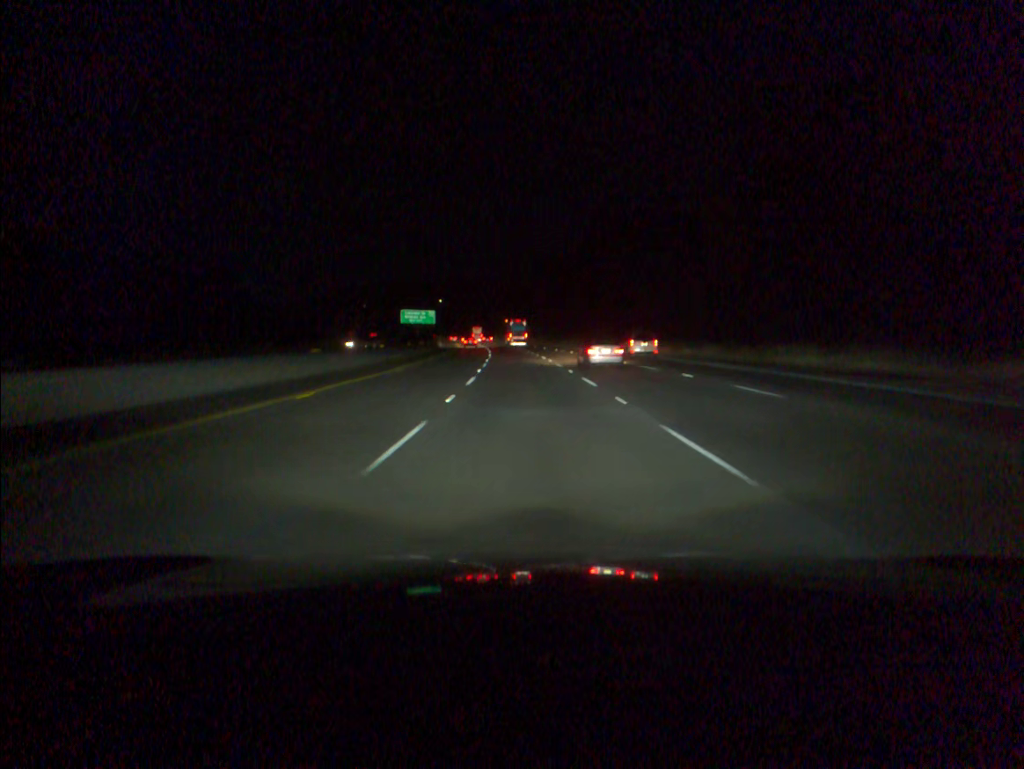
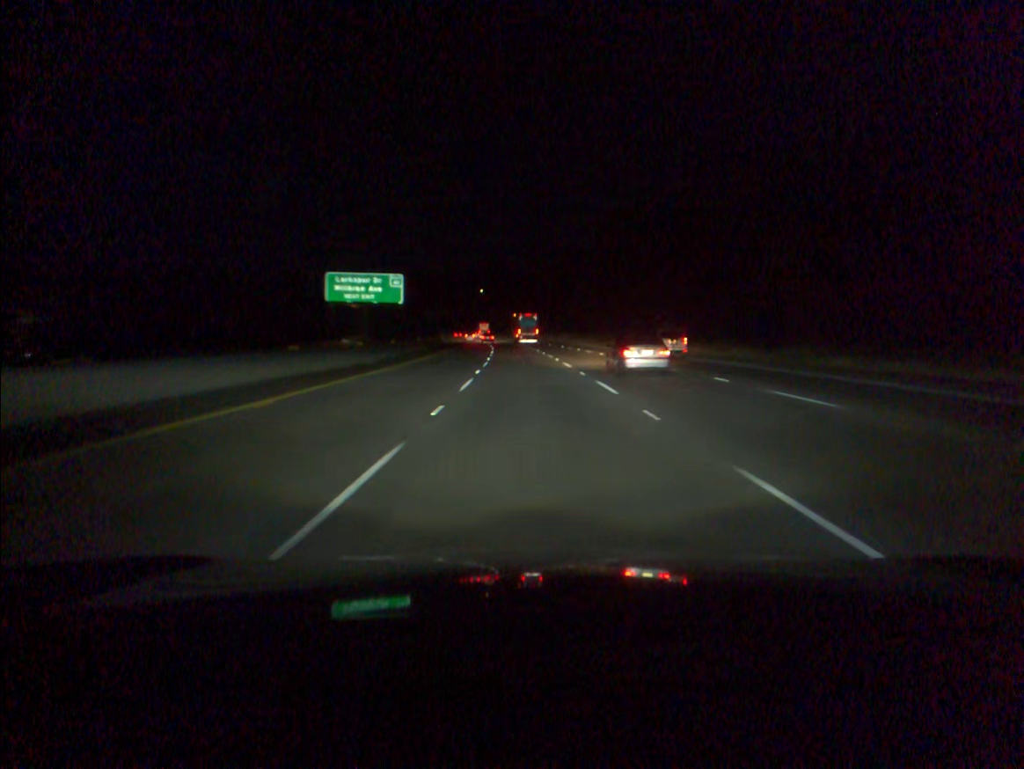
(-3.2, +91.2) m; -4°
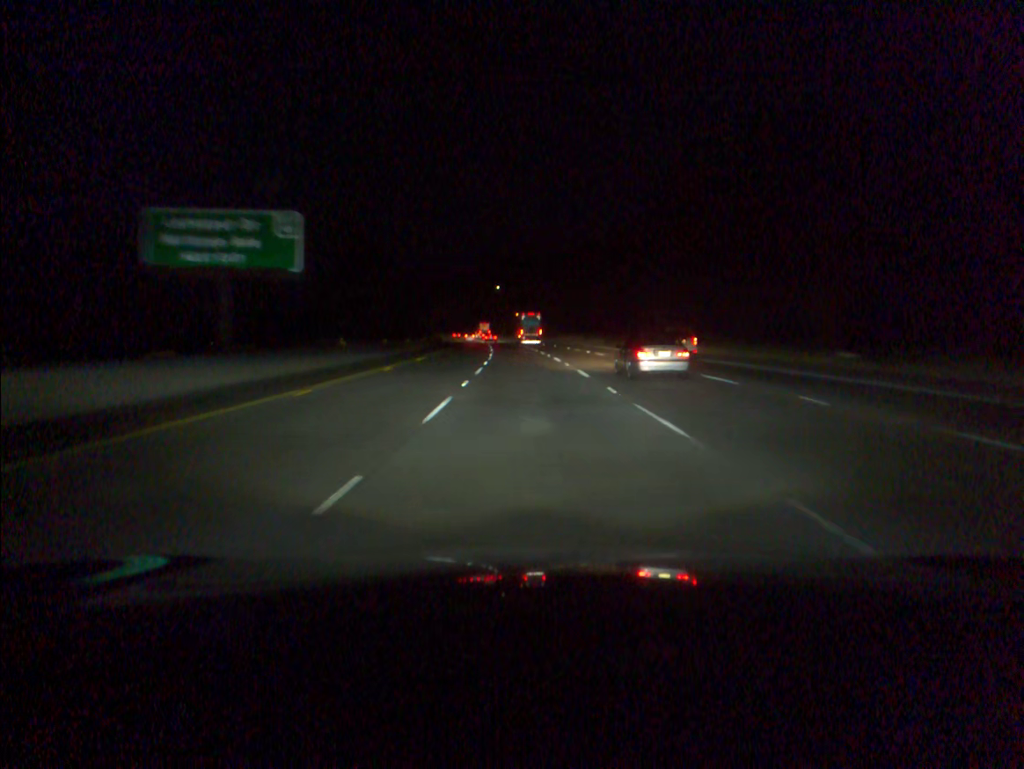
(-0.5, +36.4) m; -2°
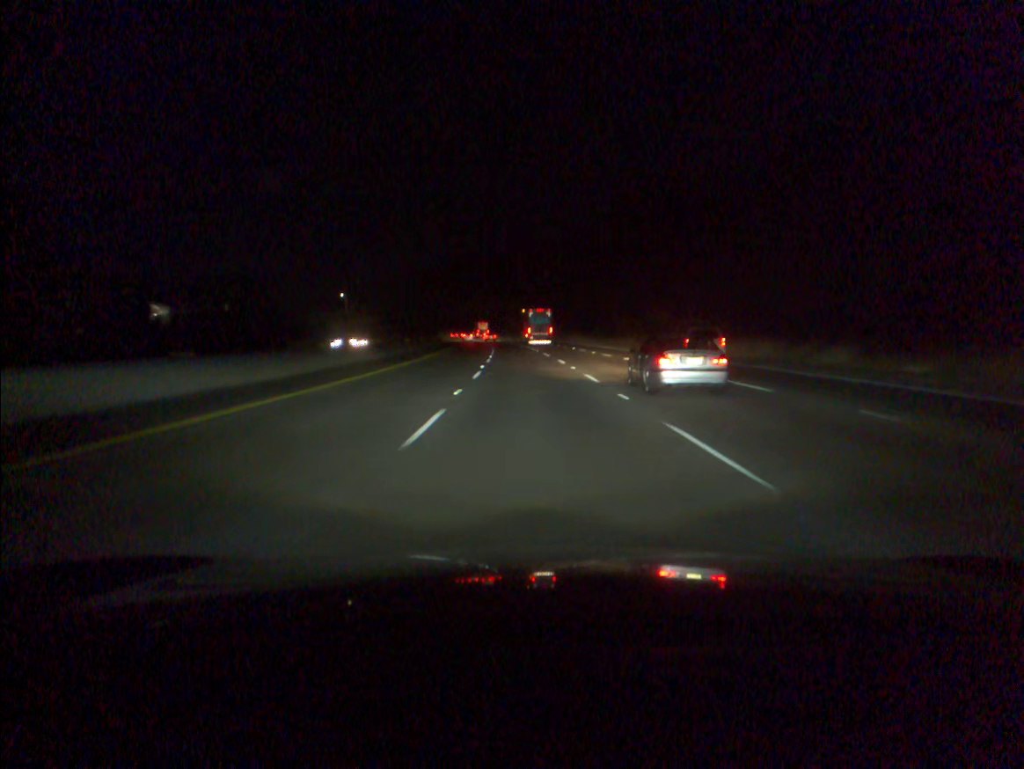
(-2.9, +90.4) m; -4°
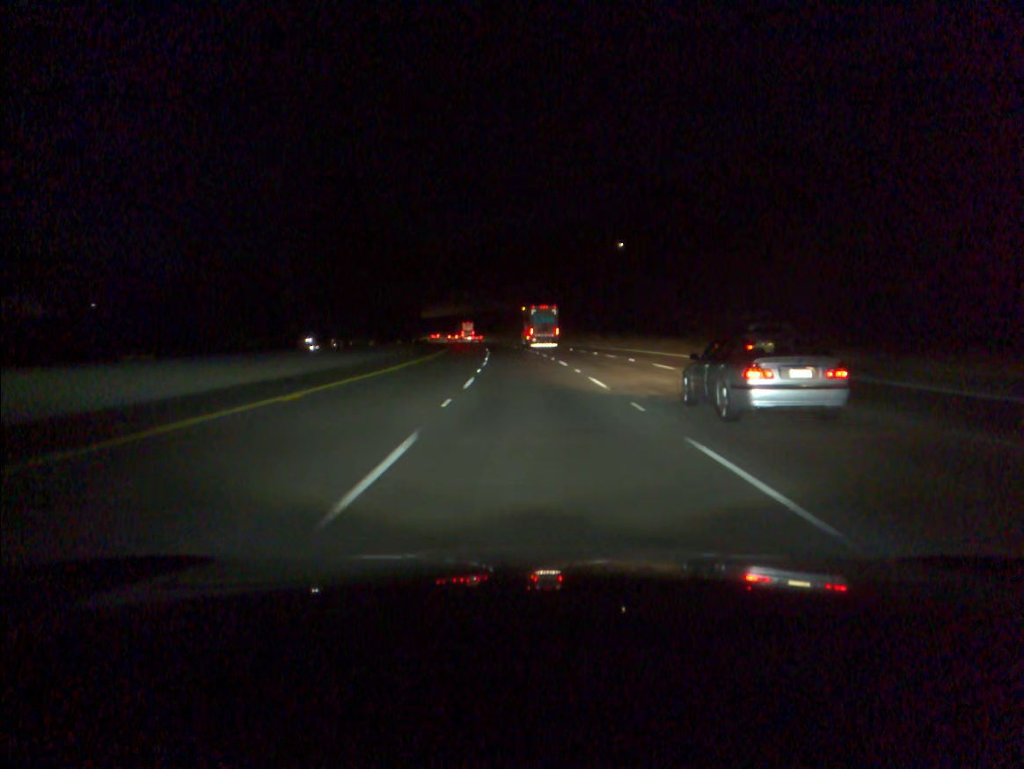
(-3.0, +90.3) m; -4°
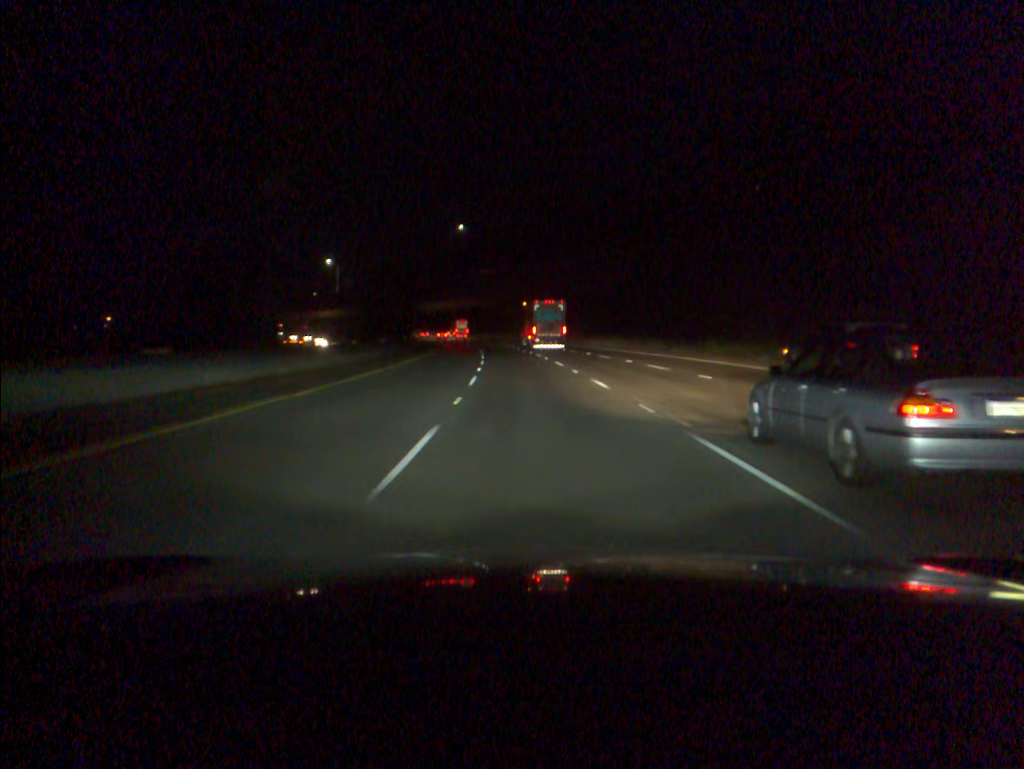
(-2.6, +72.4) m; -4°
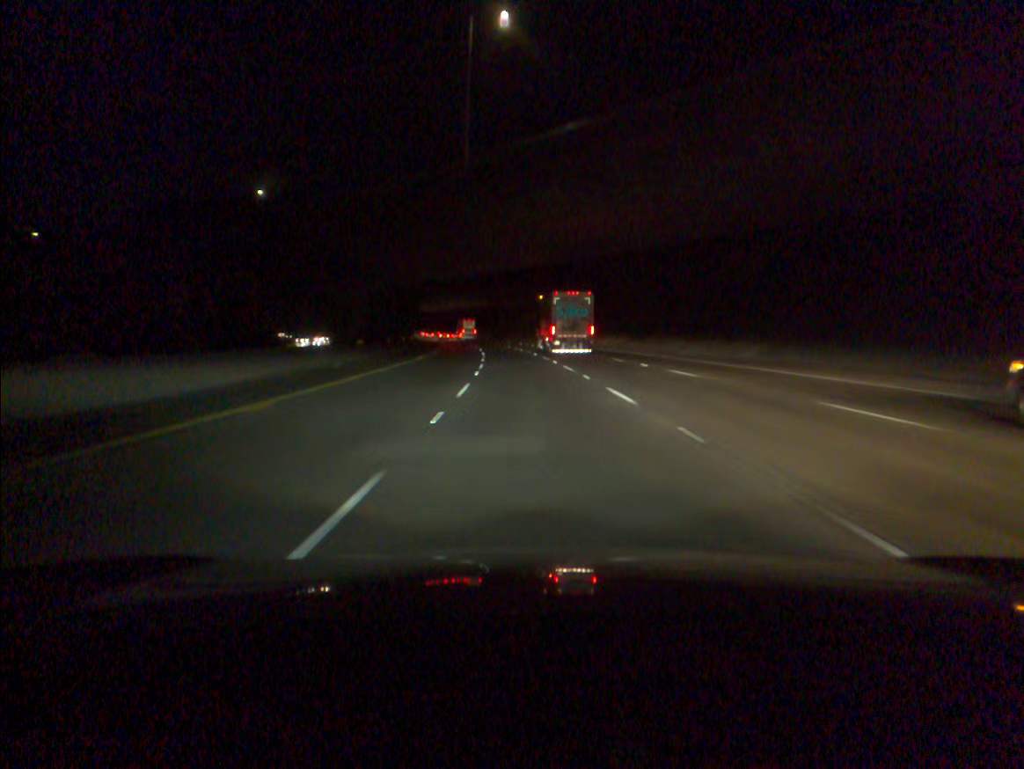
(-5.3, +90.8) m; -7°
